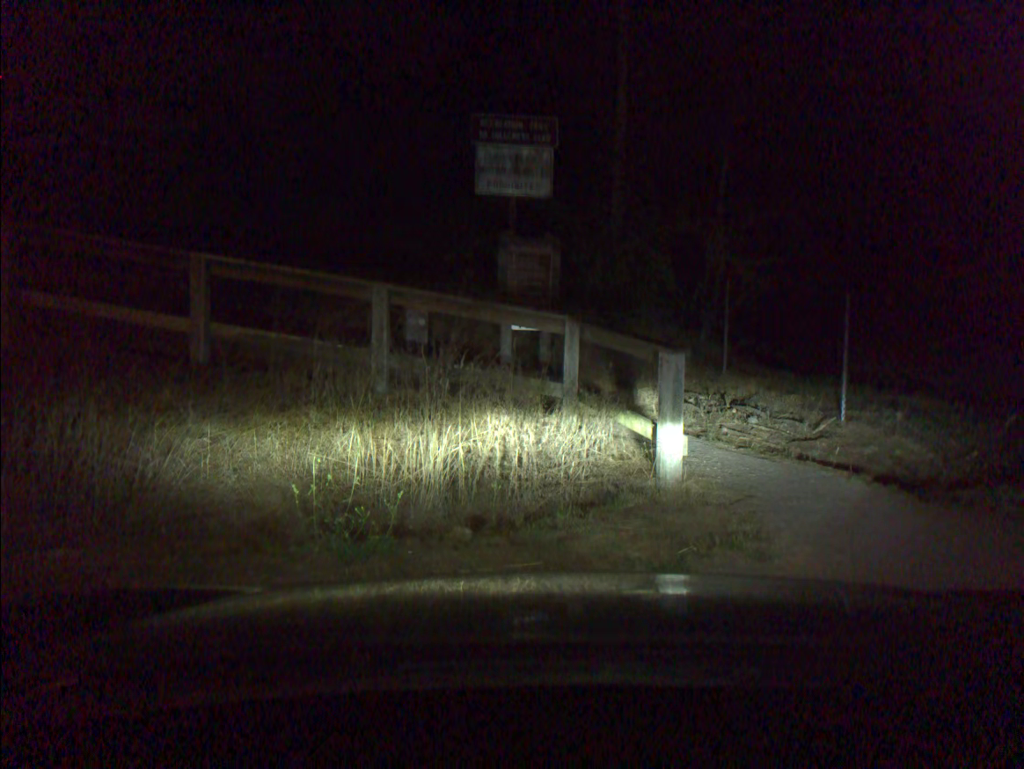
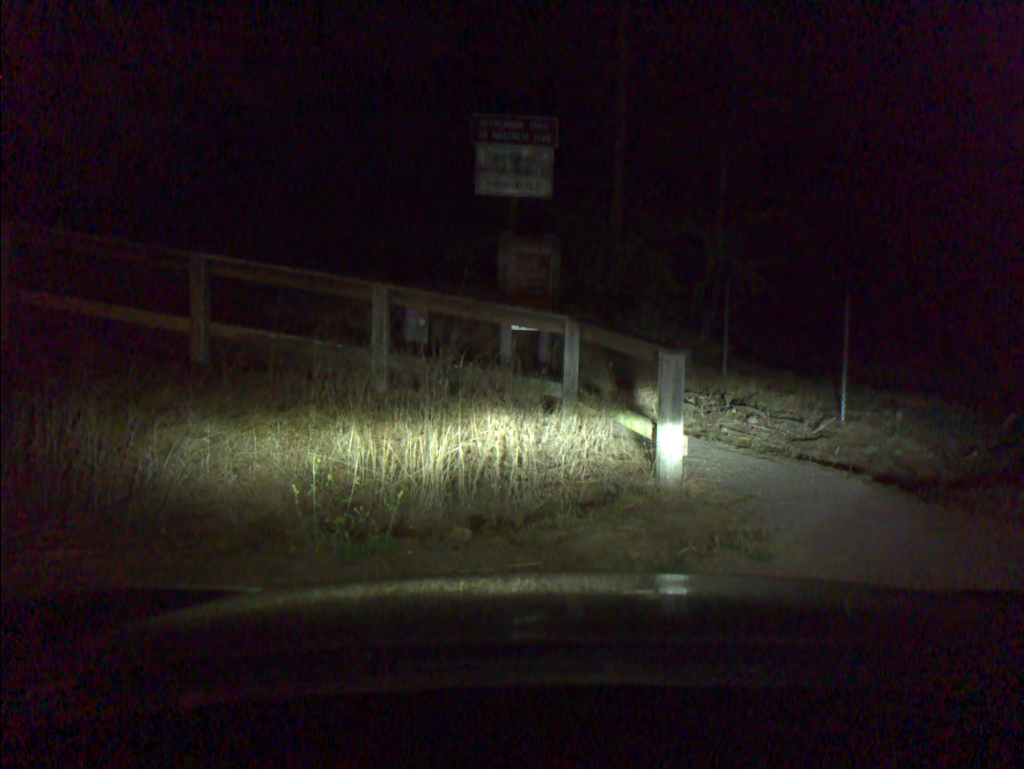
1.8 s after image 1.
(0.0, 0.0) m; 0°
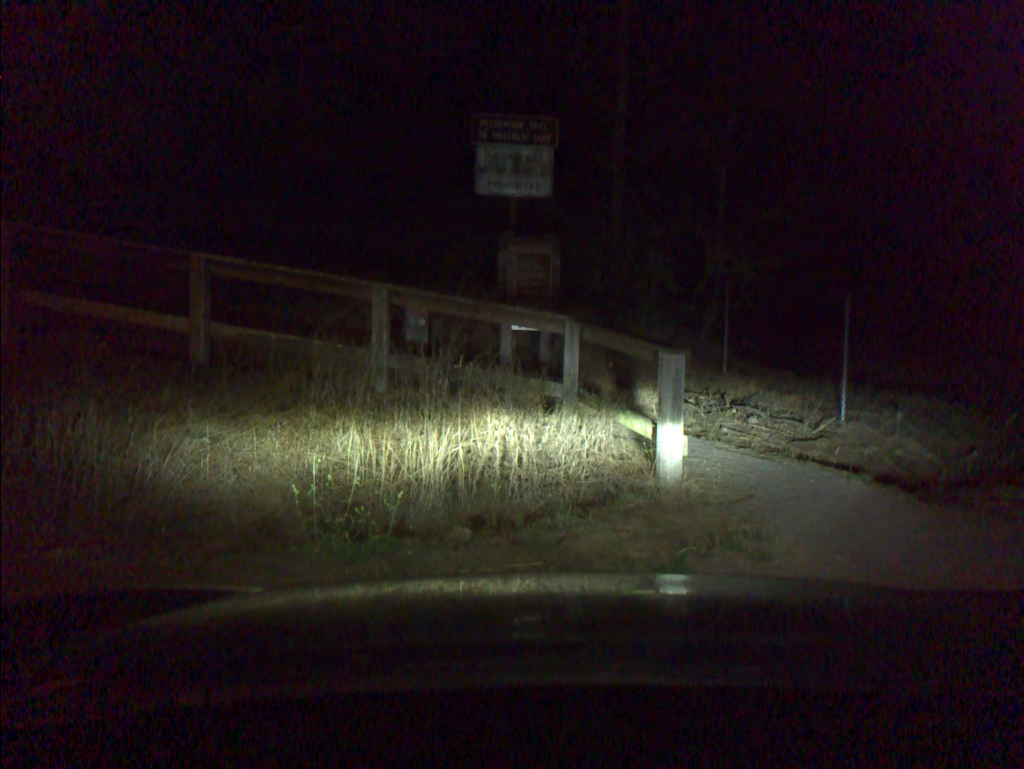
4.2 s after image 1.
(0.0, 0.0) m; 0°
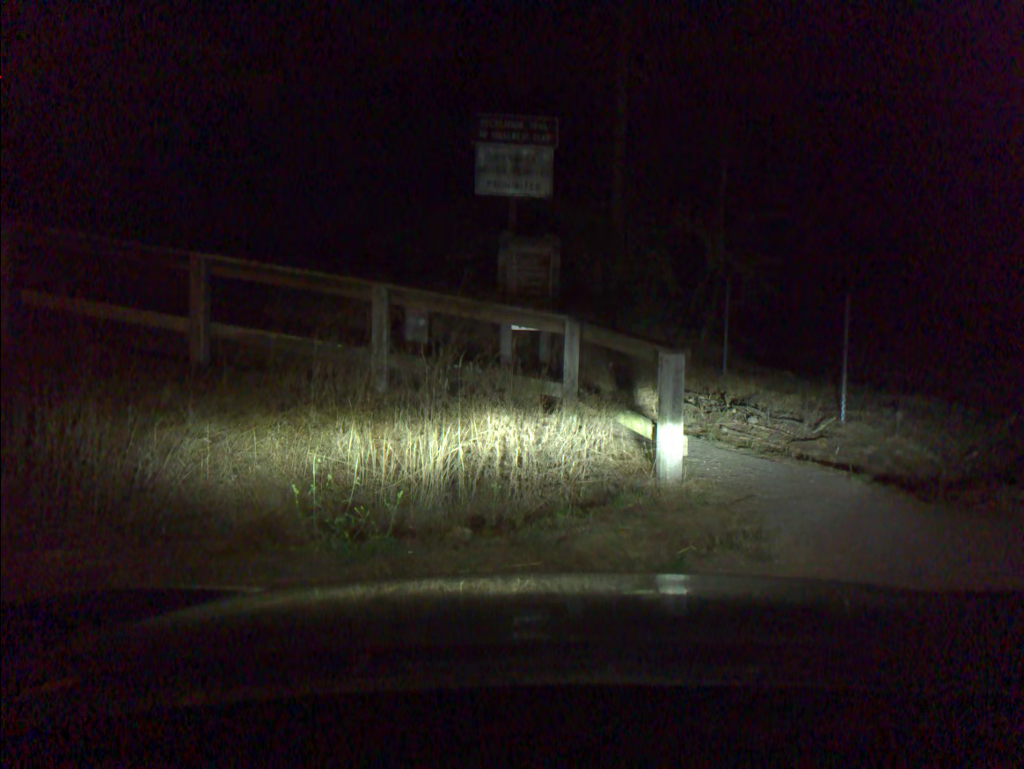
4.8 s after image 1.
(0.0, 0.0) m; 0°
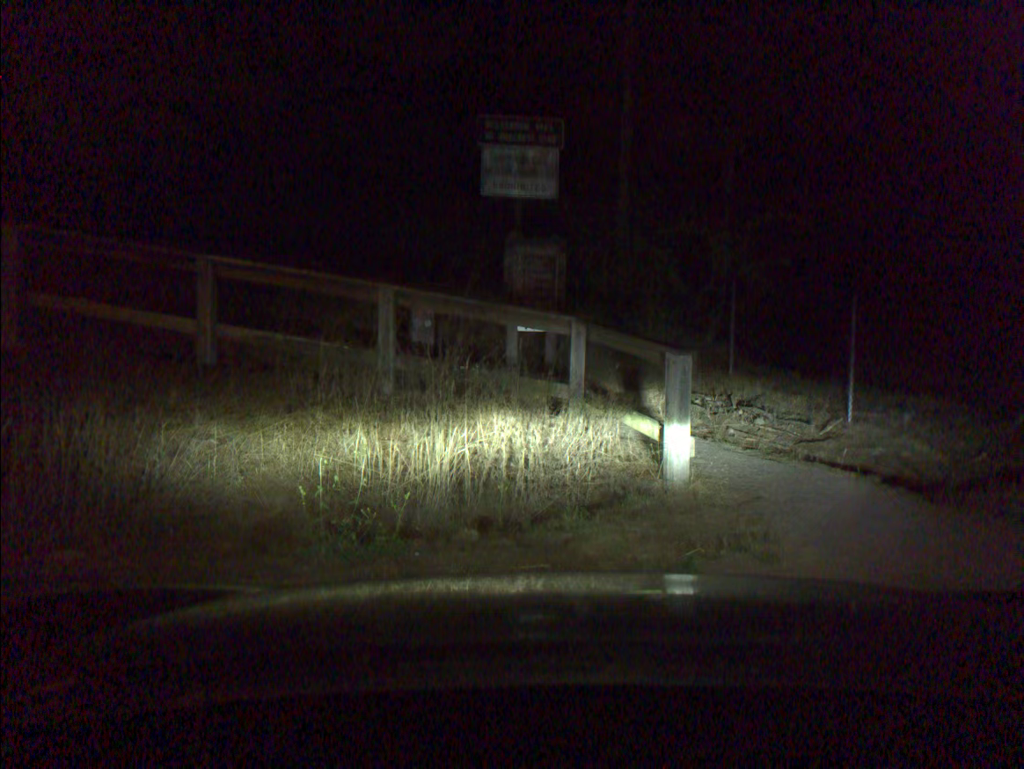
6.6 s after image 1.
(0.0, 0.0) m; 0°
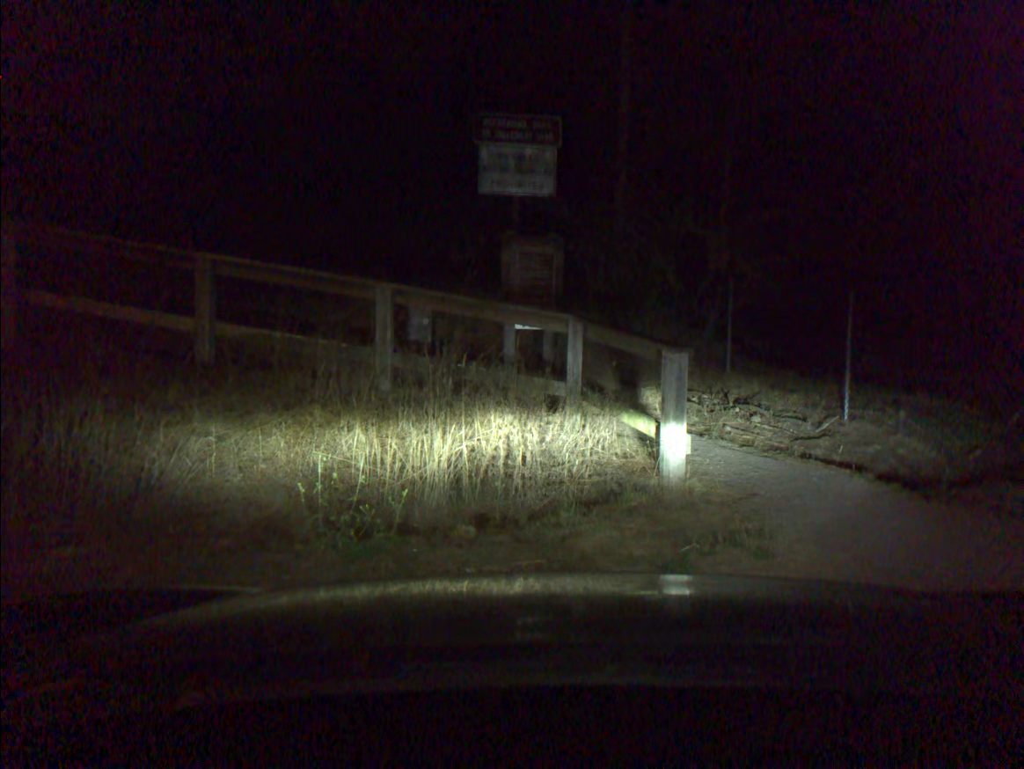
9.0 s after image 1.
(0.0, 0.0) m; +1°
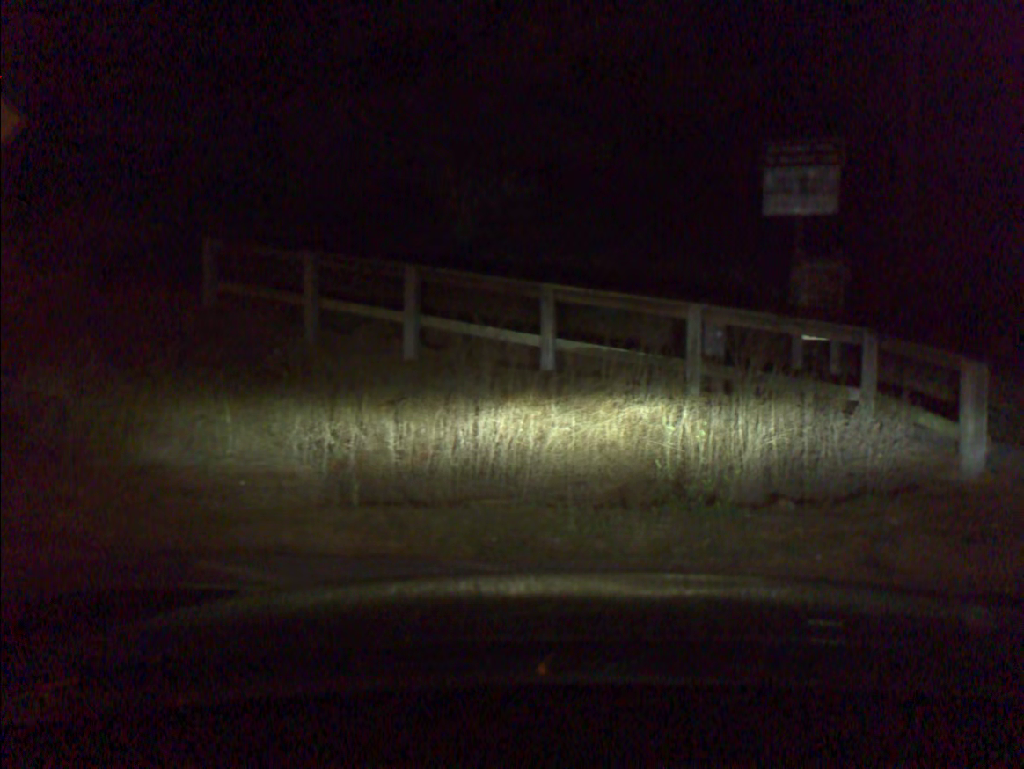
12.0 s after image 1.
(-0.5, -1.3) m; -17°
